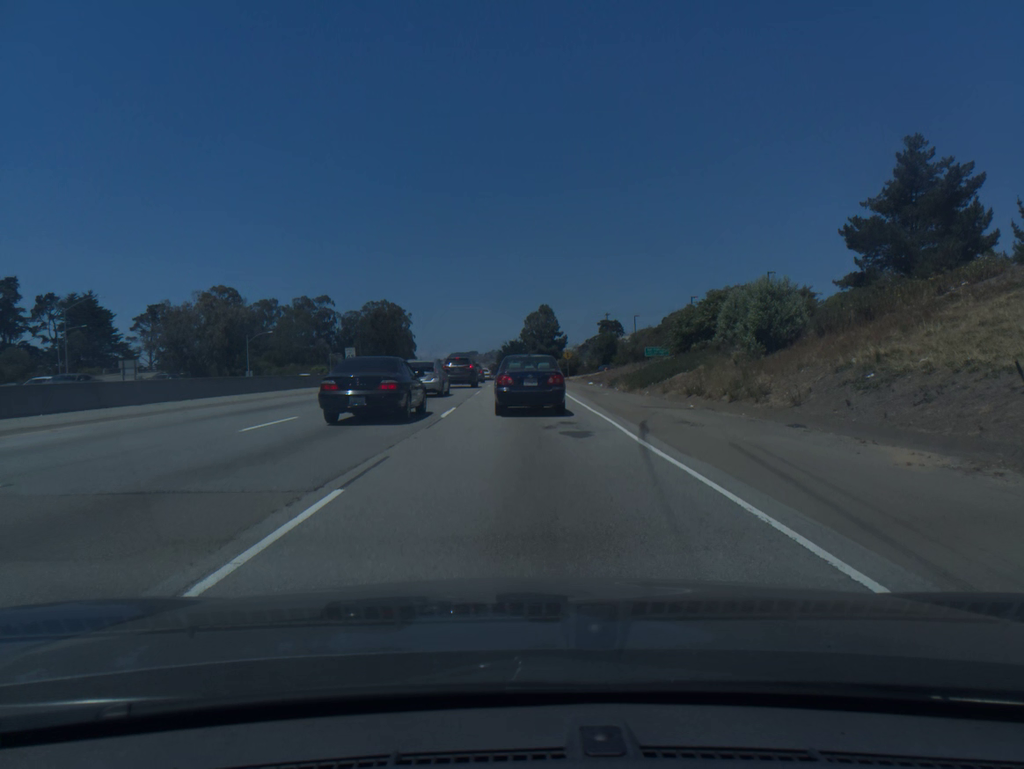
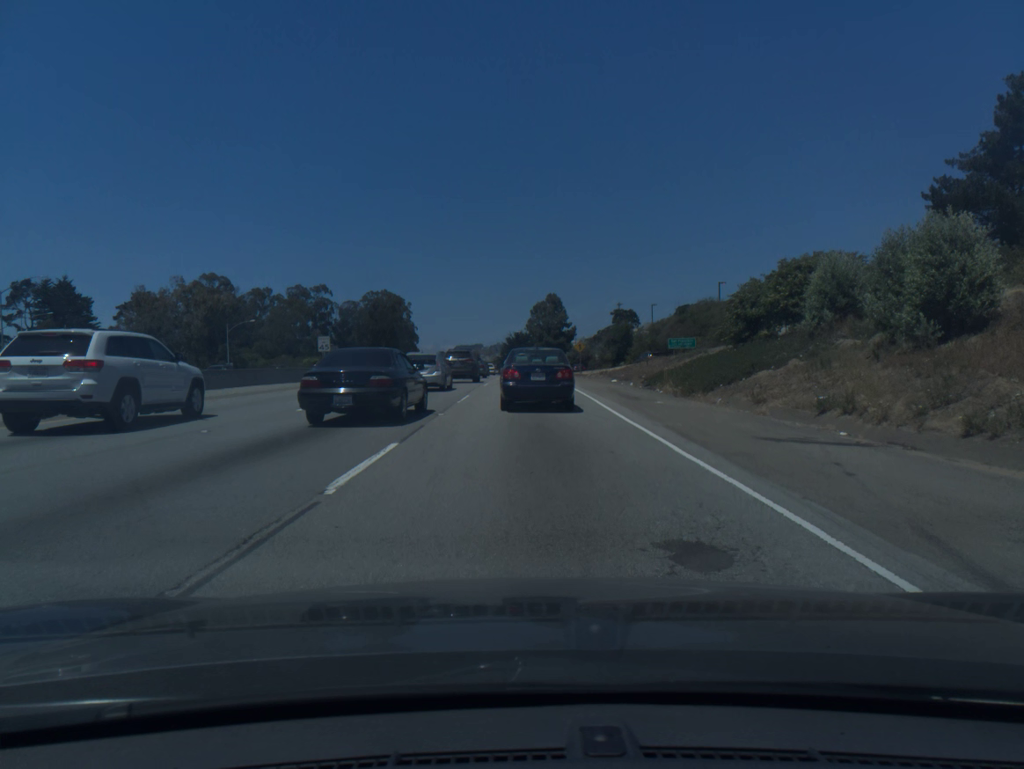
(0.0, +11.4) m; 0°
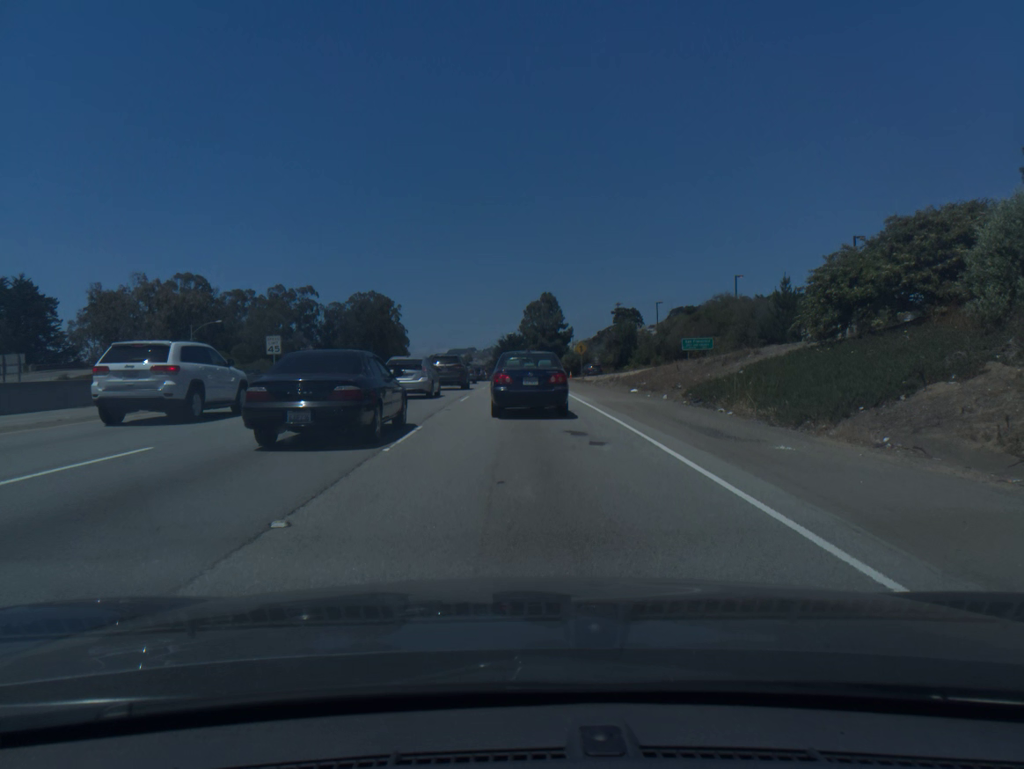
(0.0, +10.9) m; +1°
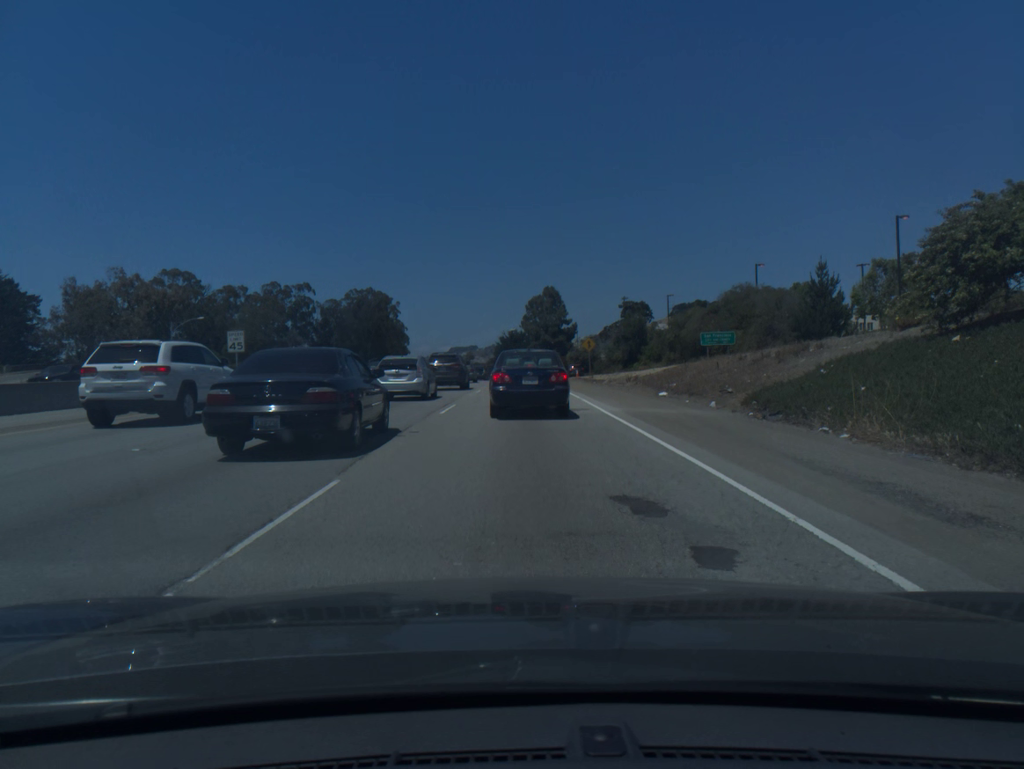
(0.0, +6.9) m; 0°
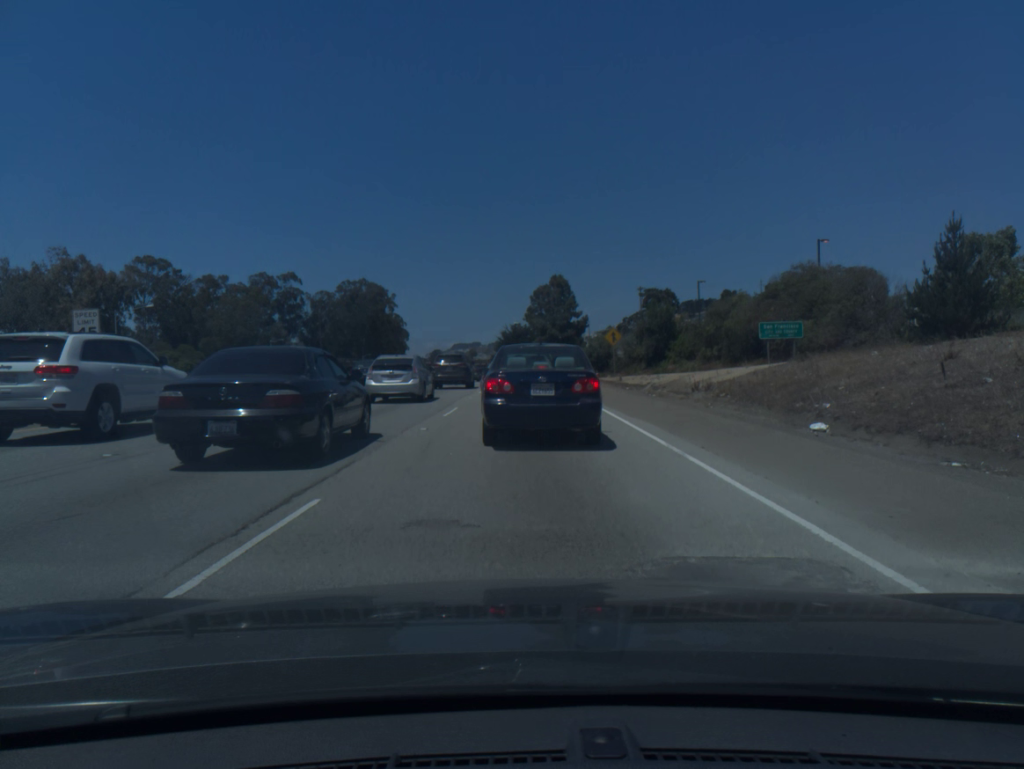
(0.0, +15.0) m; 0°
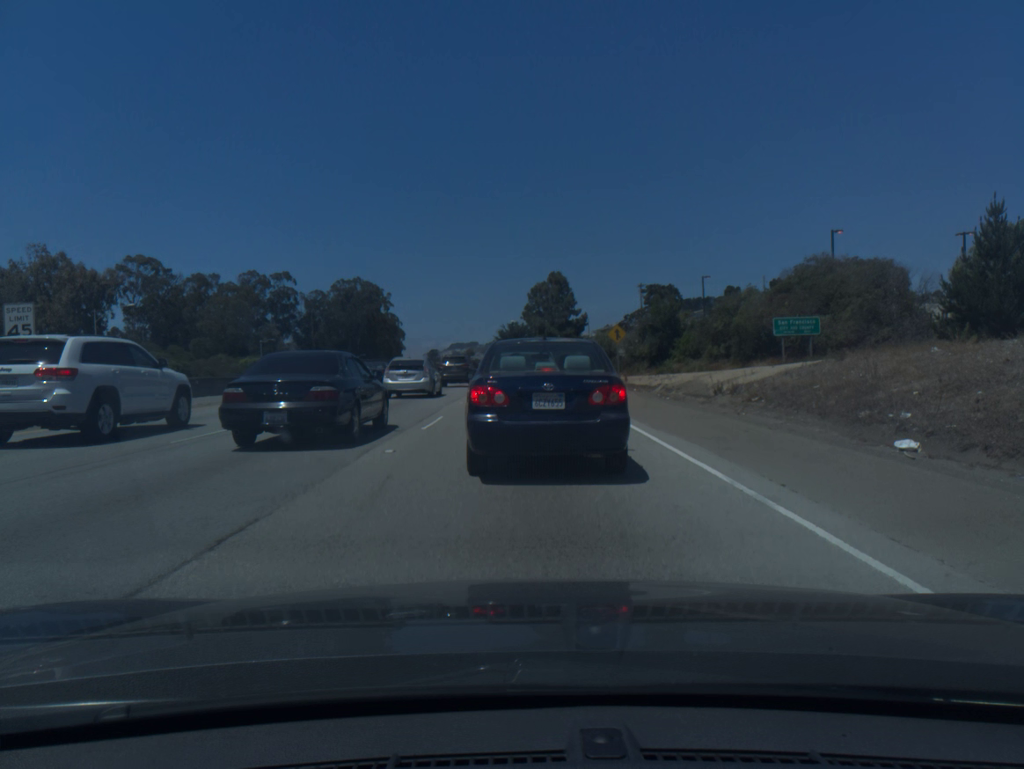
(0.0, +3.4) m; +1°
